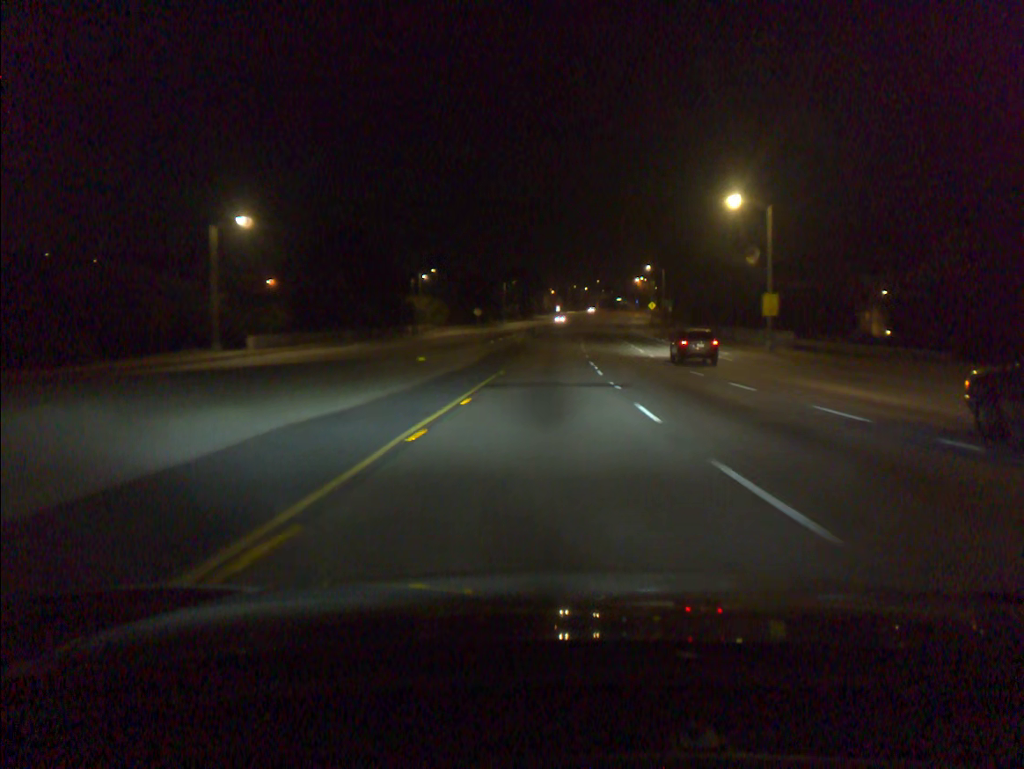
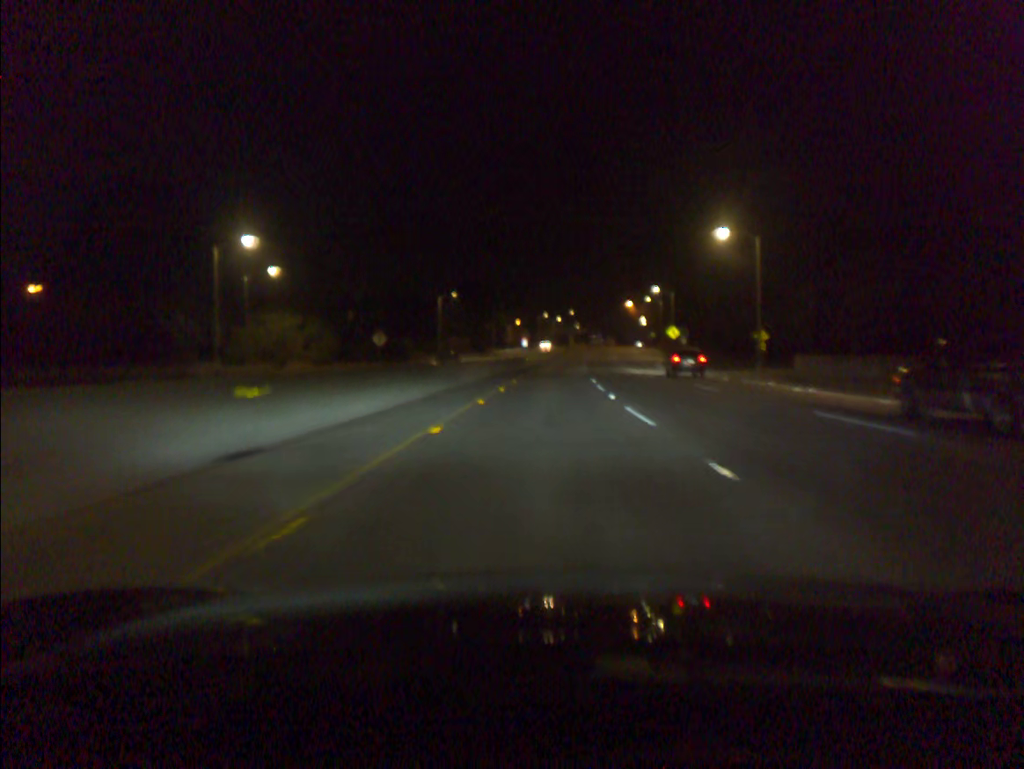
(+1.5, +67.0) m; +2°
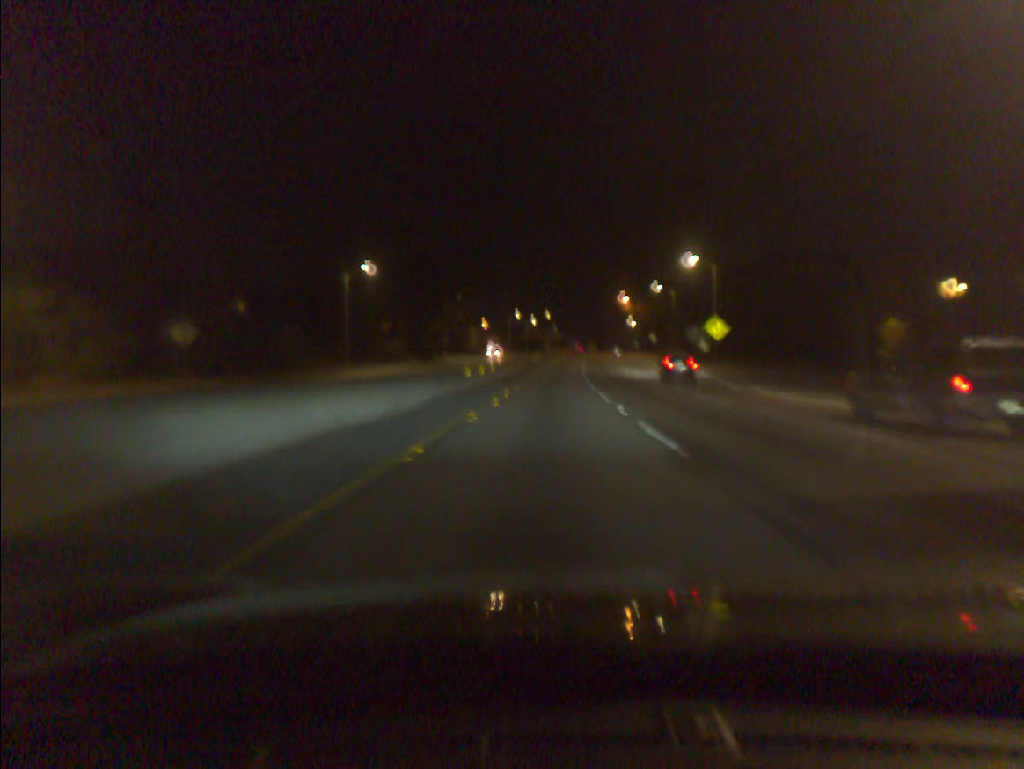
(+0.6, +41.0) m; +2°
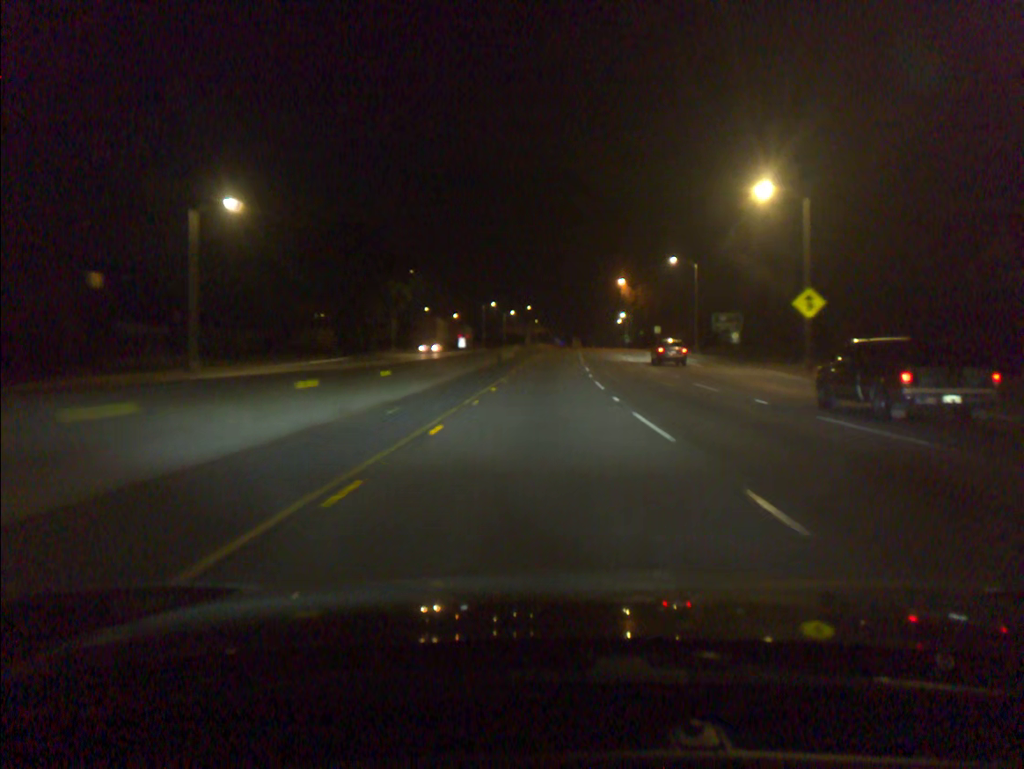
(+0.4, +28.1) m; +1°
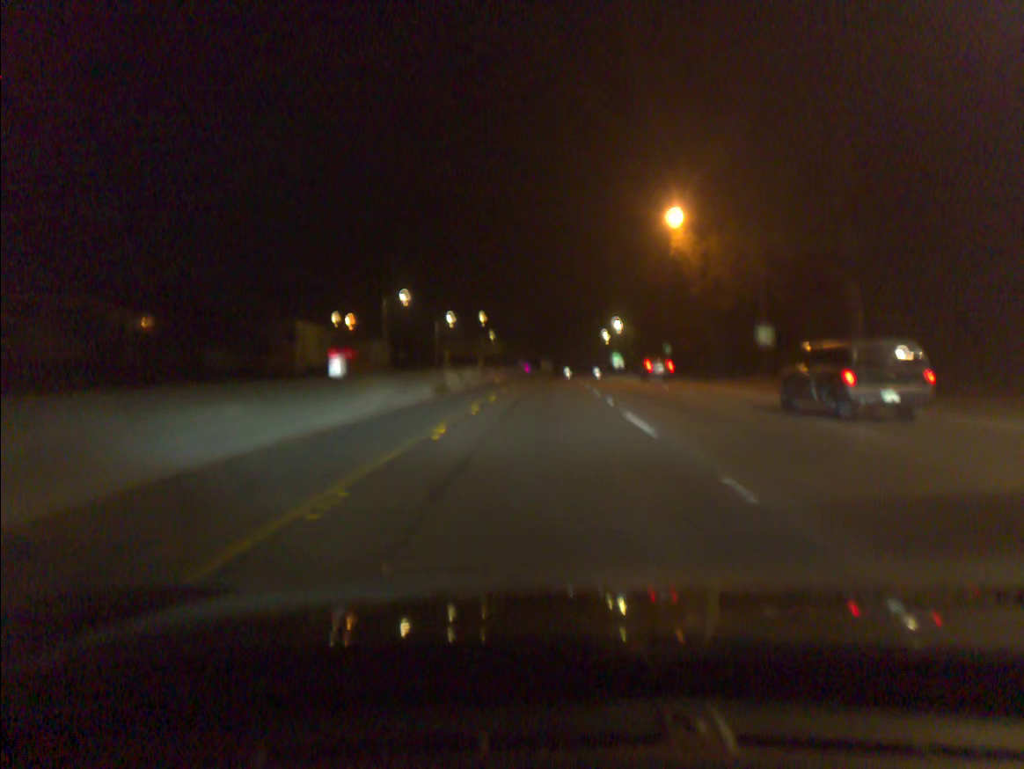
(+1.7, +72.4) m; +3°
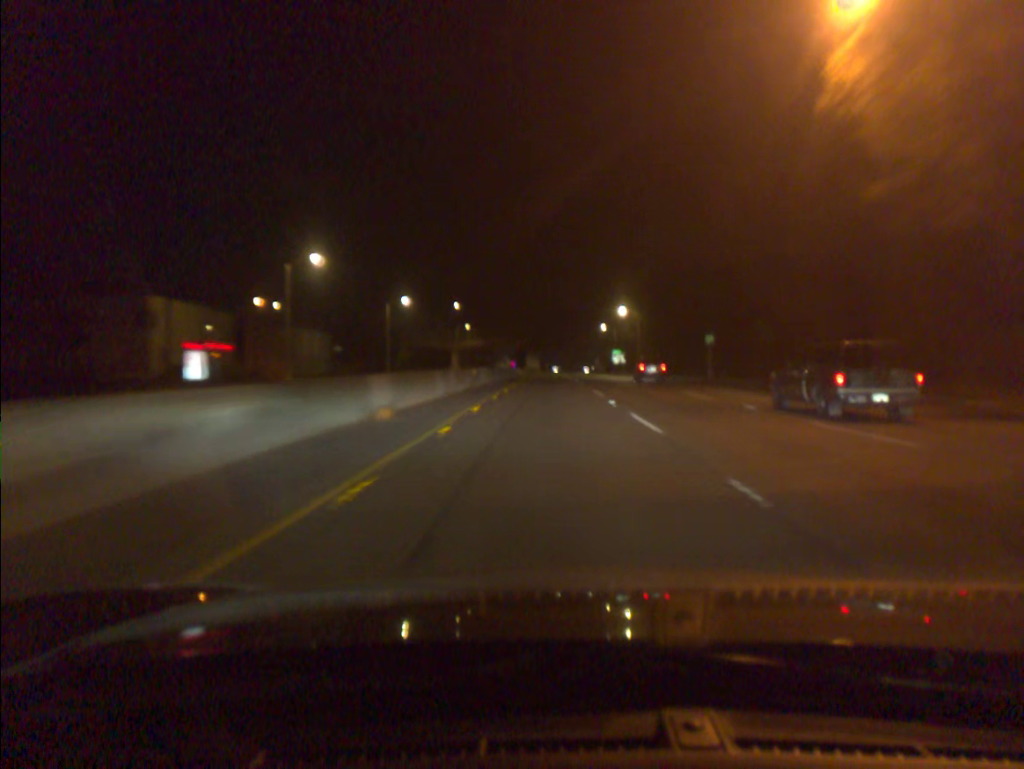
(+0.2, +29.6) m; +1°
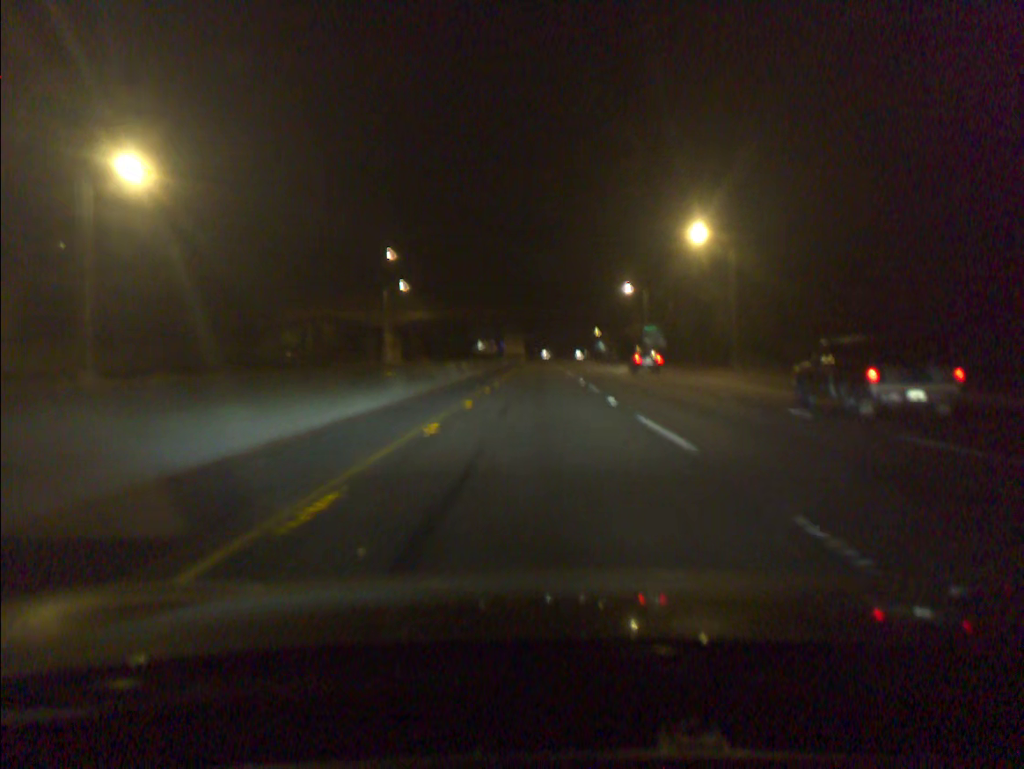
(+0.6, +61.1) m; +1°
